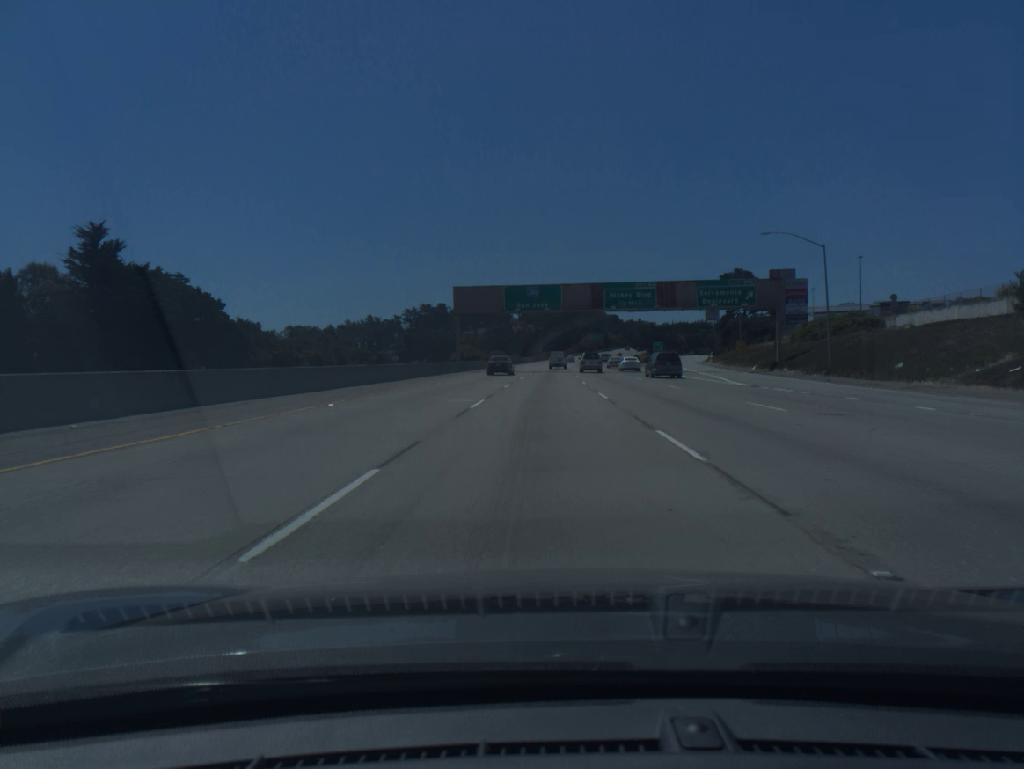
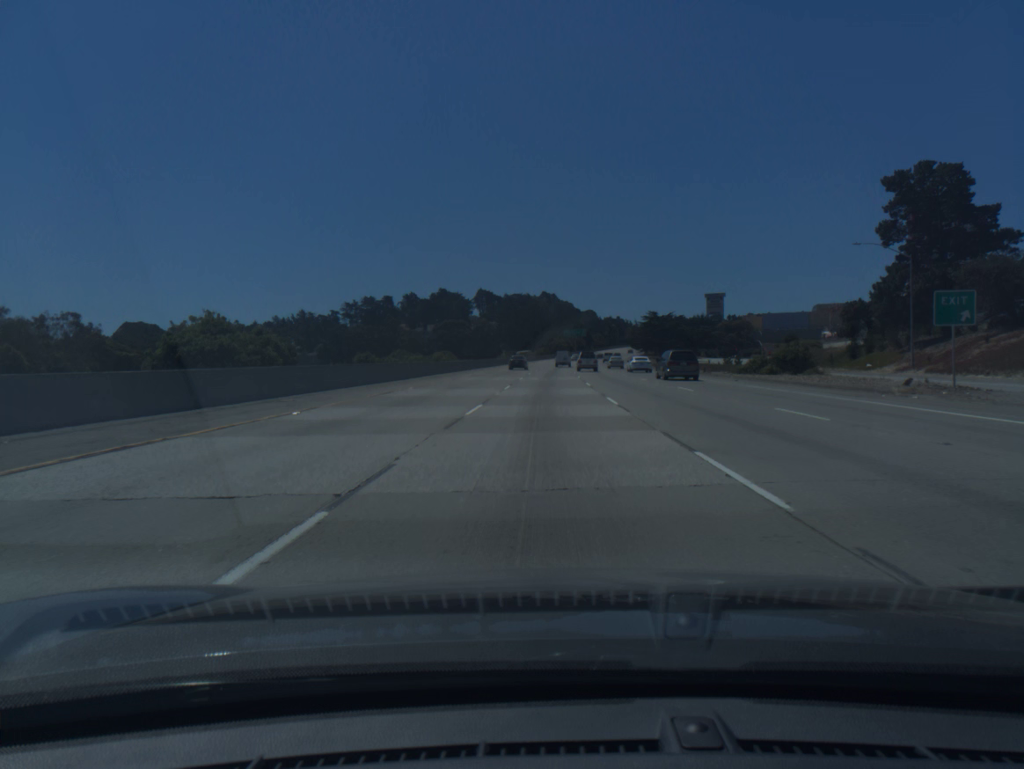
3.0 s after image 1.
(+1.5, +90.7) m; +2°
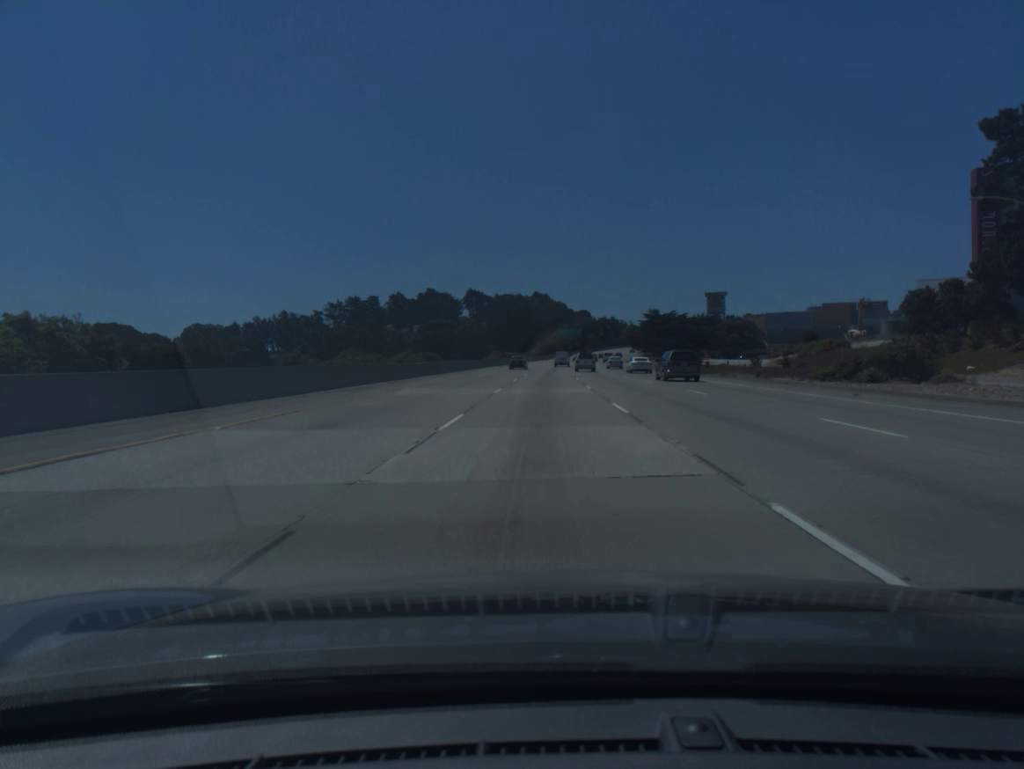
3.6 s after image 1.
(+0.1, +18.2) m; +1°
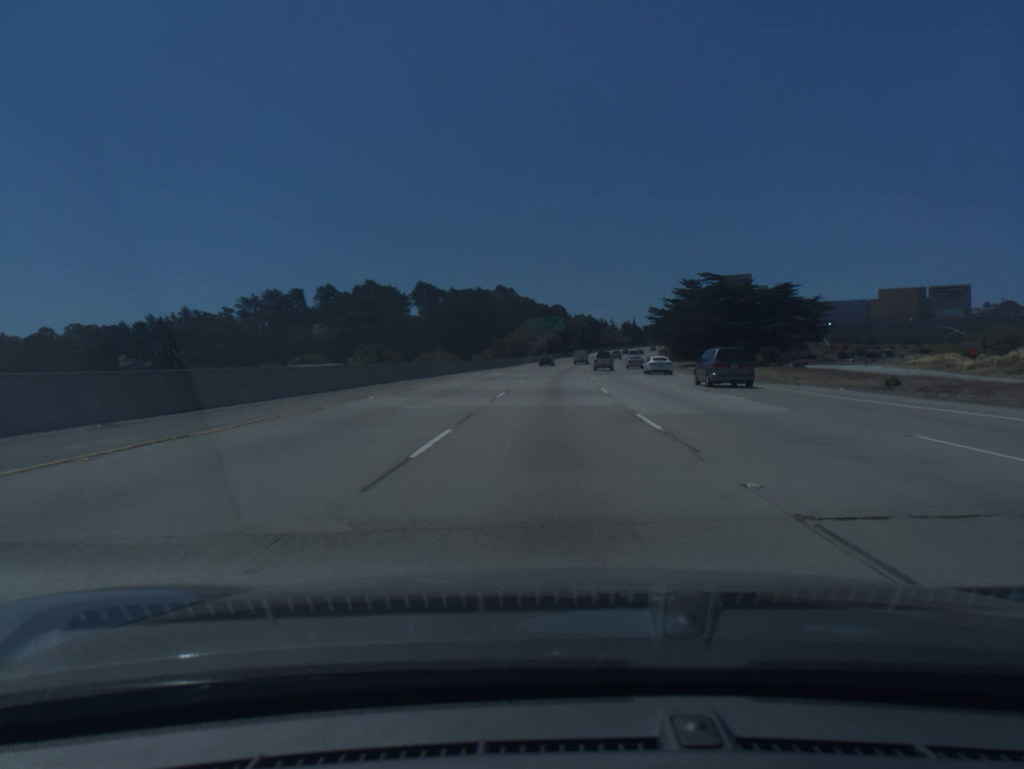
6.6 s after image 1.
(+1.5, +91.6) m; +2°
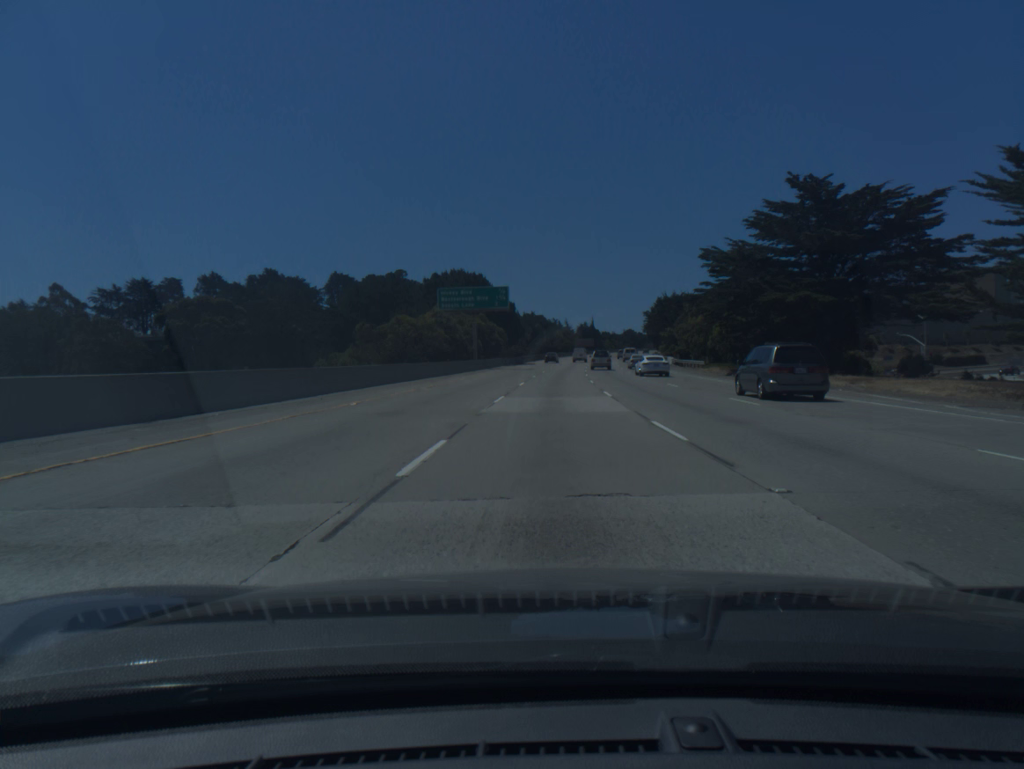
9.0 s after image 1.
(+2.3, +74.9) m; +4°
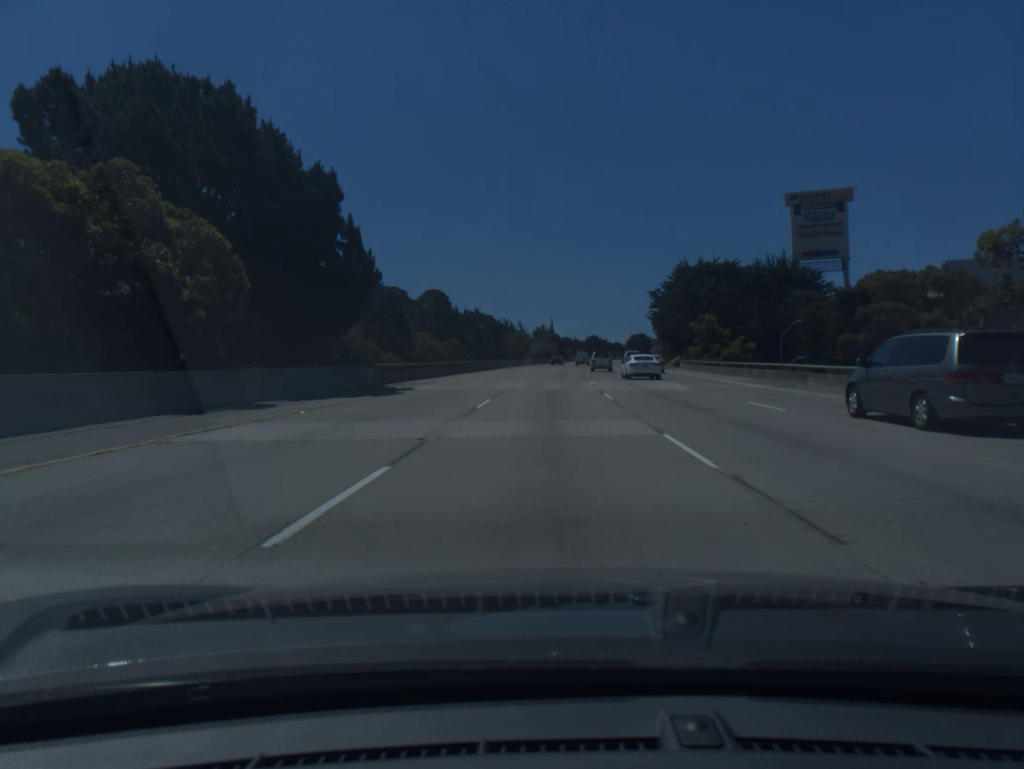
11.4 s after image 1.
(+2.4, +76.3) m; +3°
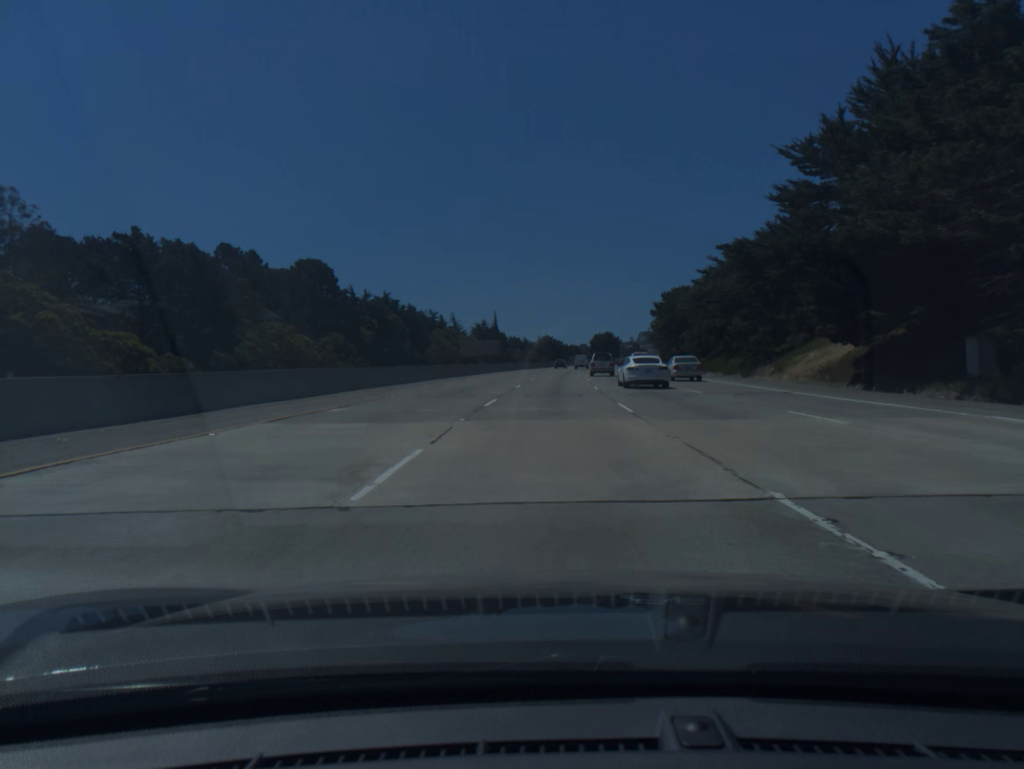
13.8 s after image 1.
(+2.3, +77.3) m; +4°
